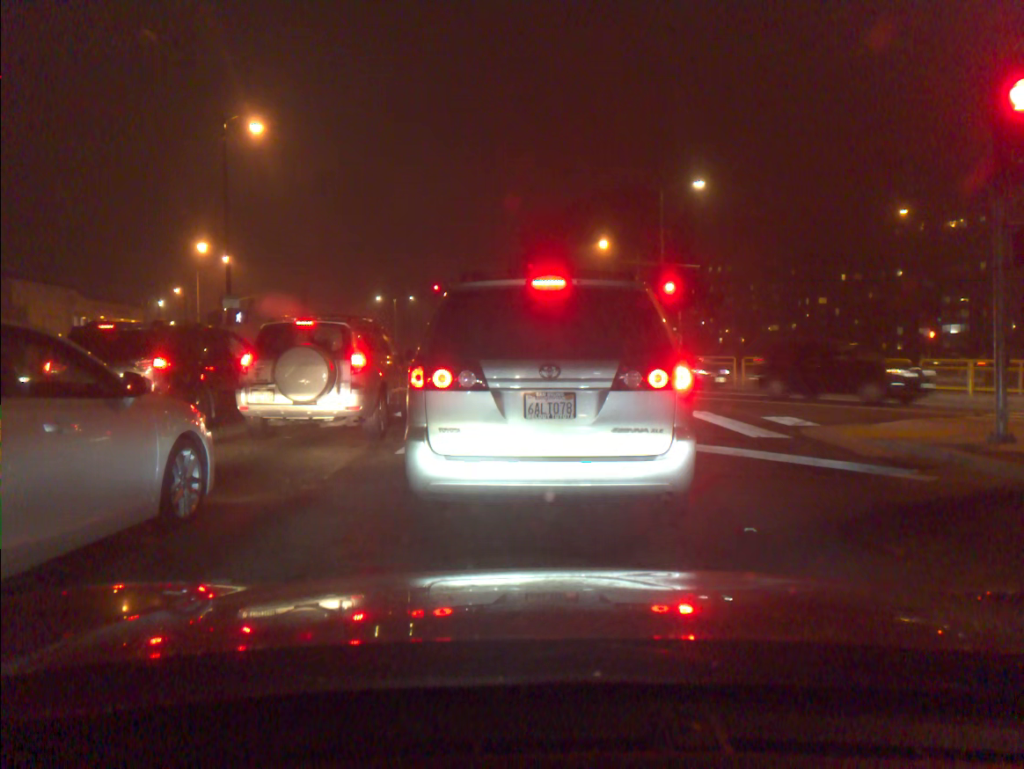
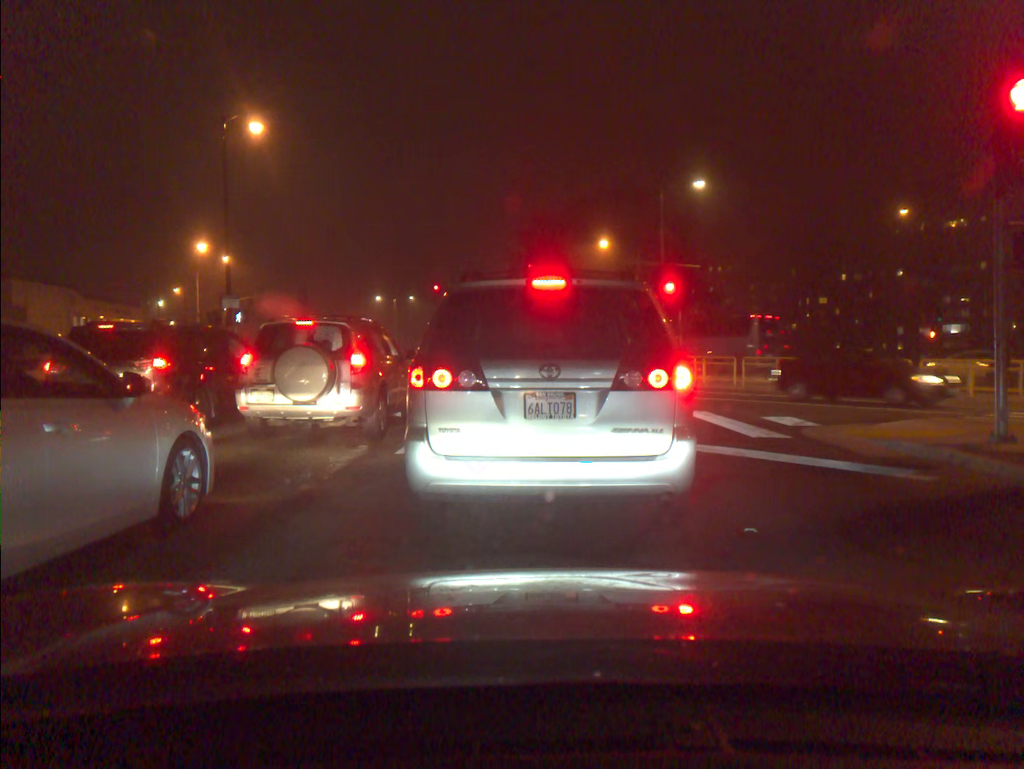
(0.0, 0.0) m; 0°
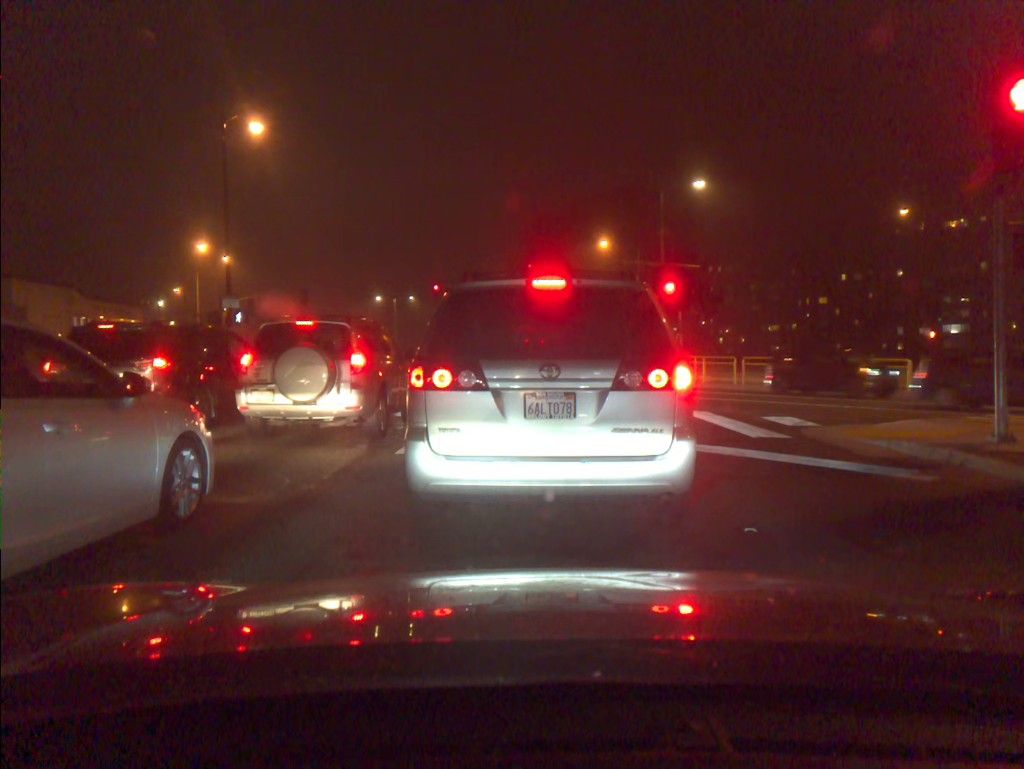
(0.0, 0.0) m; 0°
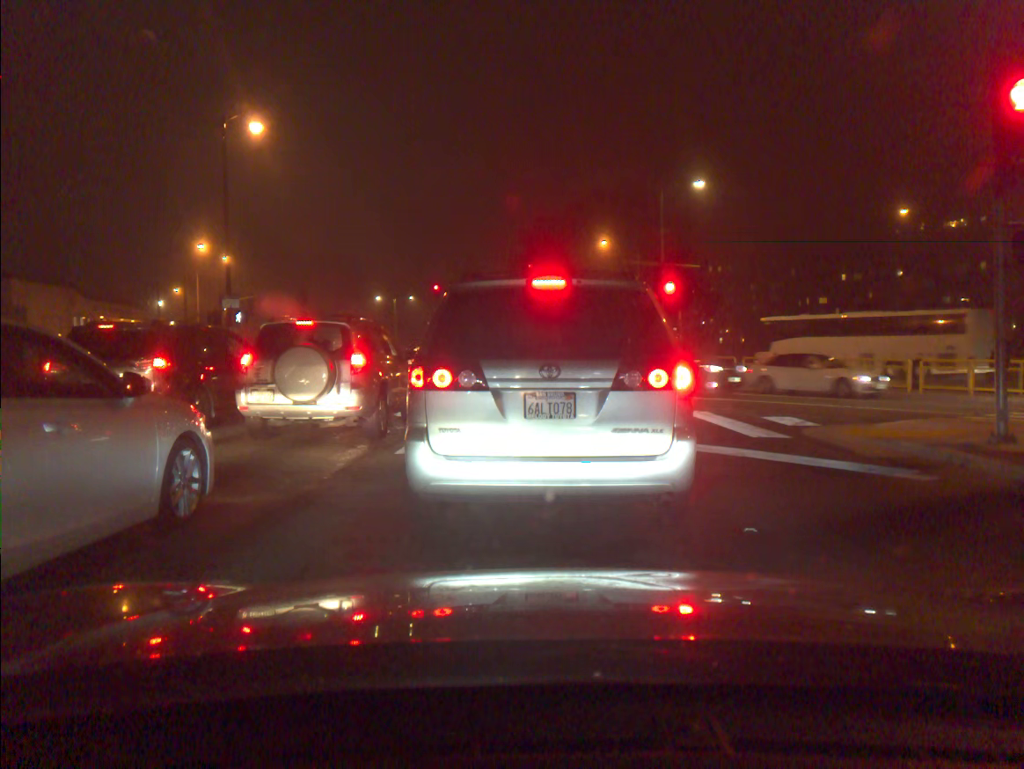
(0.0, 0.0) m; 0°
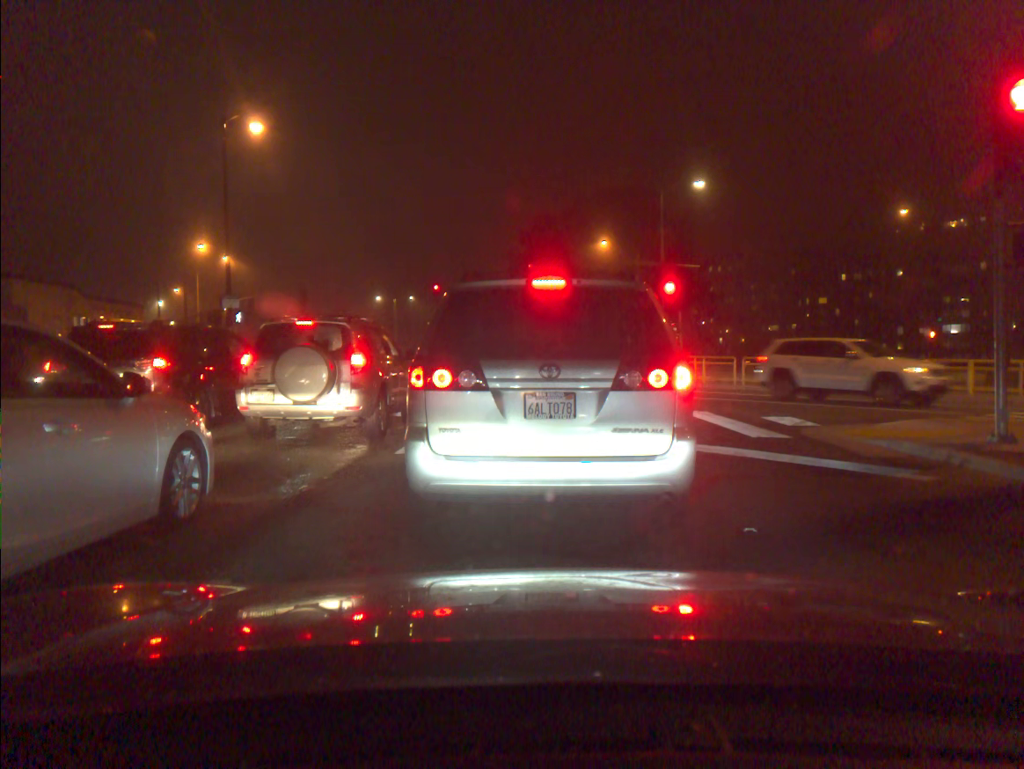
(0.0, +0.1) m; 0°
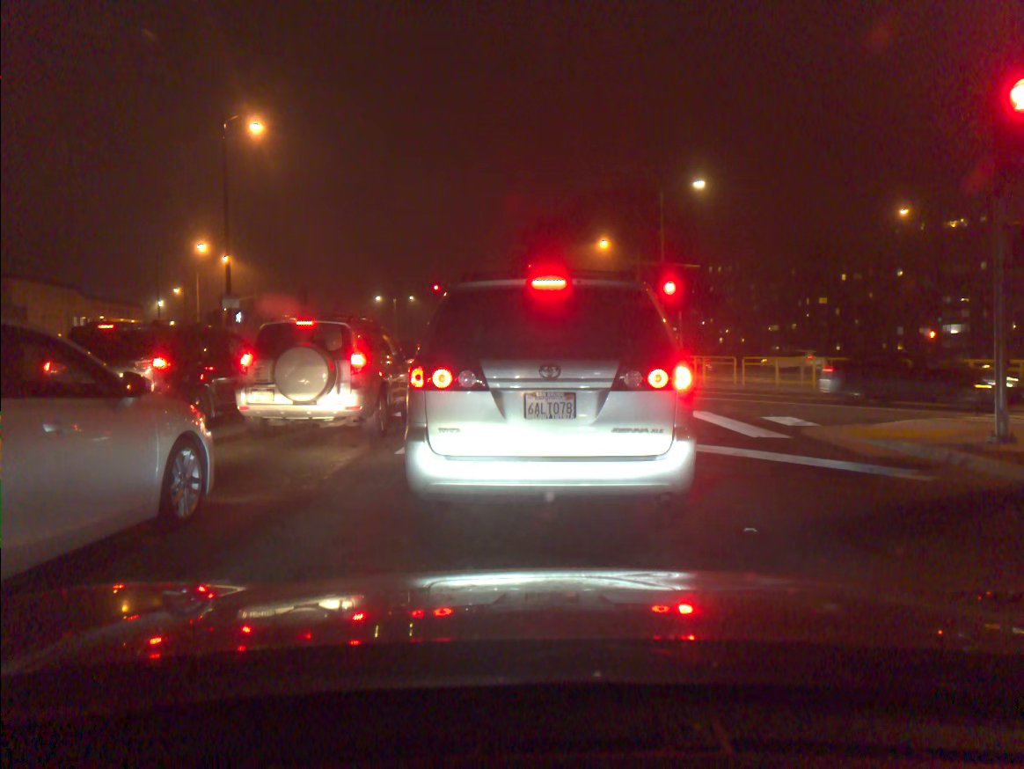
(0.0, 0.0) m; 0°
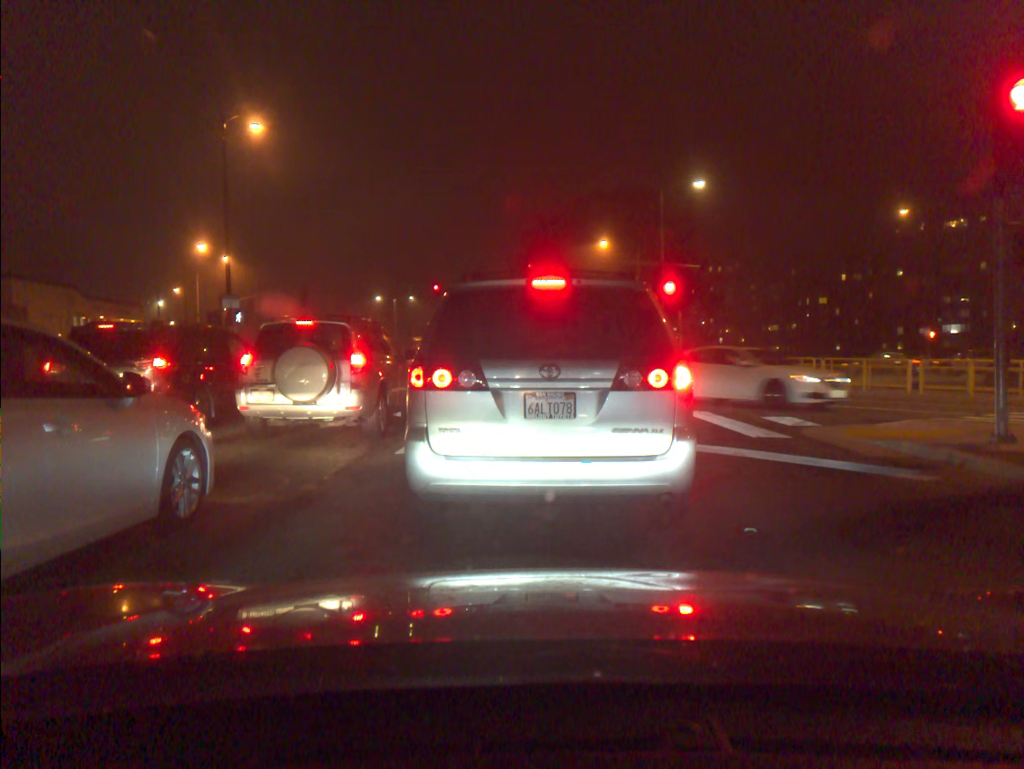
(0.0, 0.0) m; 0°
